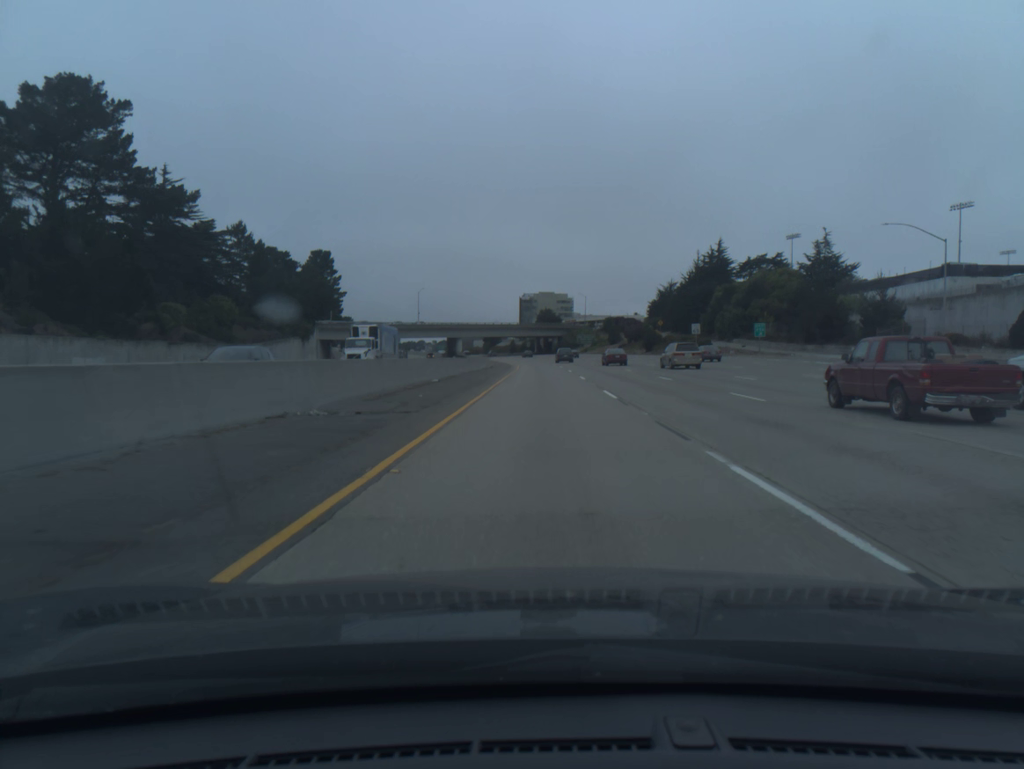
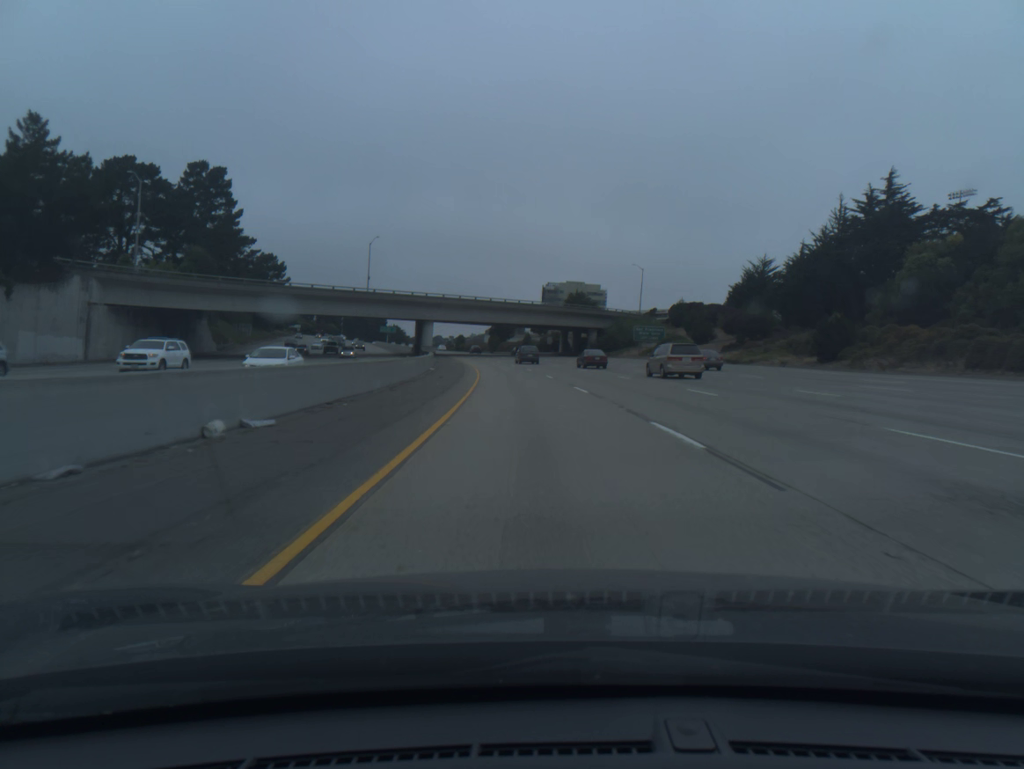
(-0.5, +81.8) m; -2°
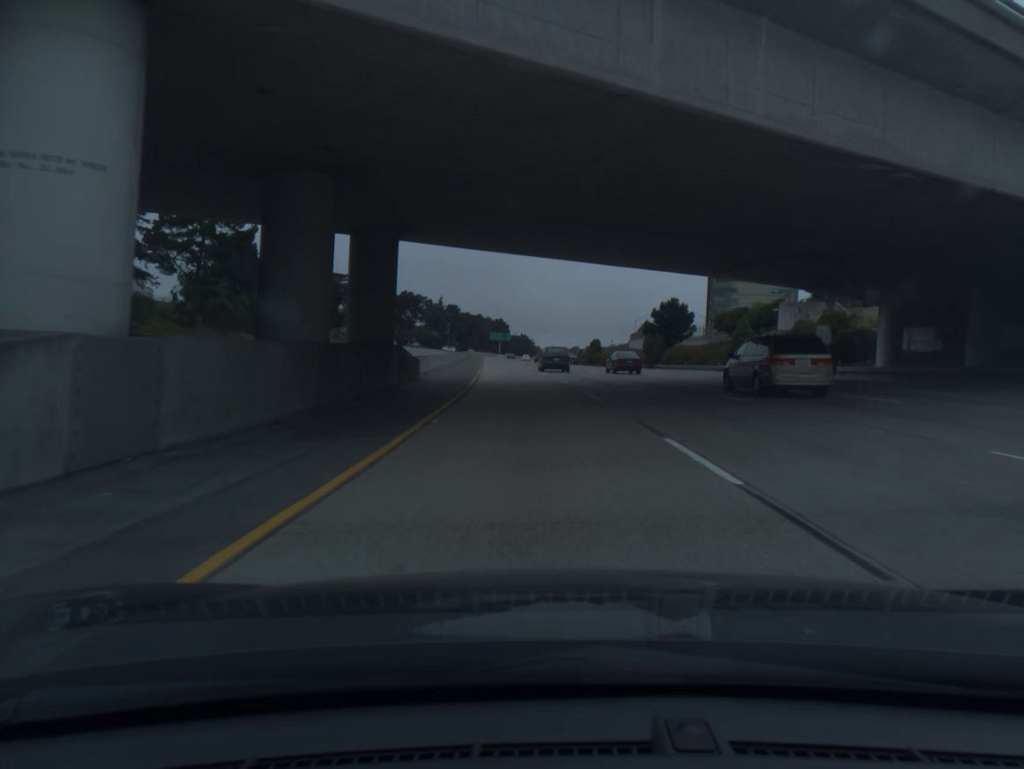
(-8.7, +101.7) m; -10°
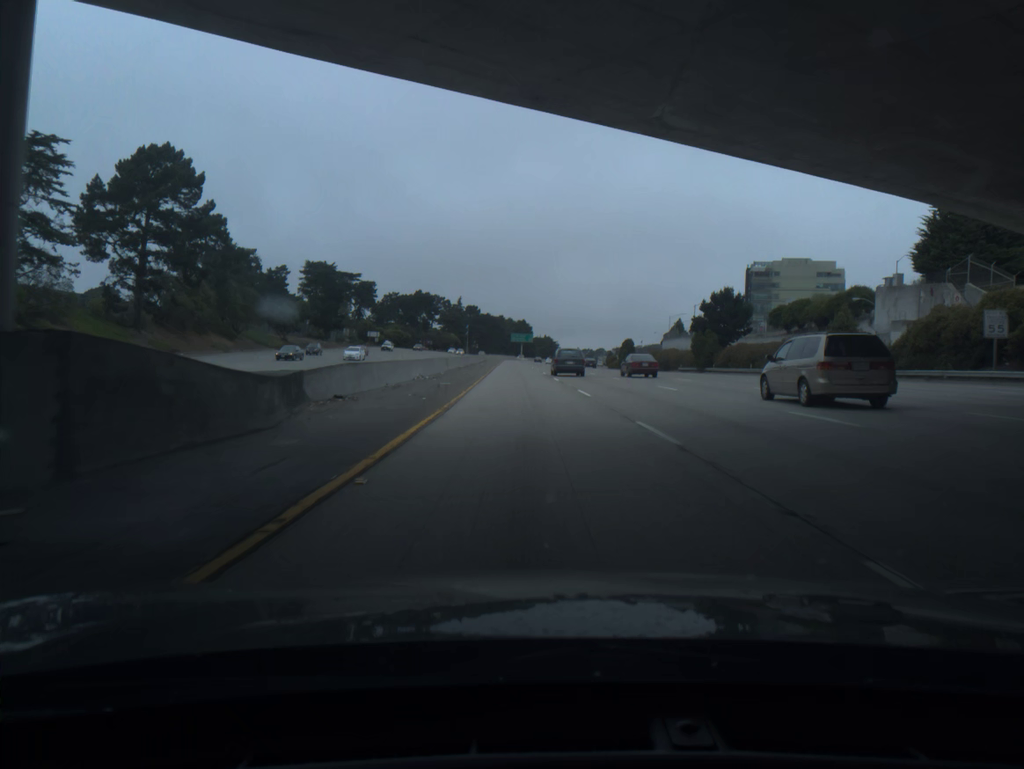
(-0.3, +20.4) m; -2°
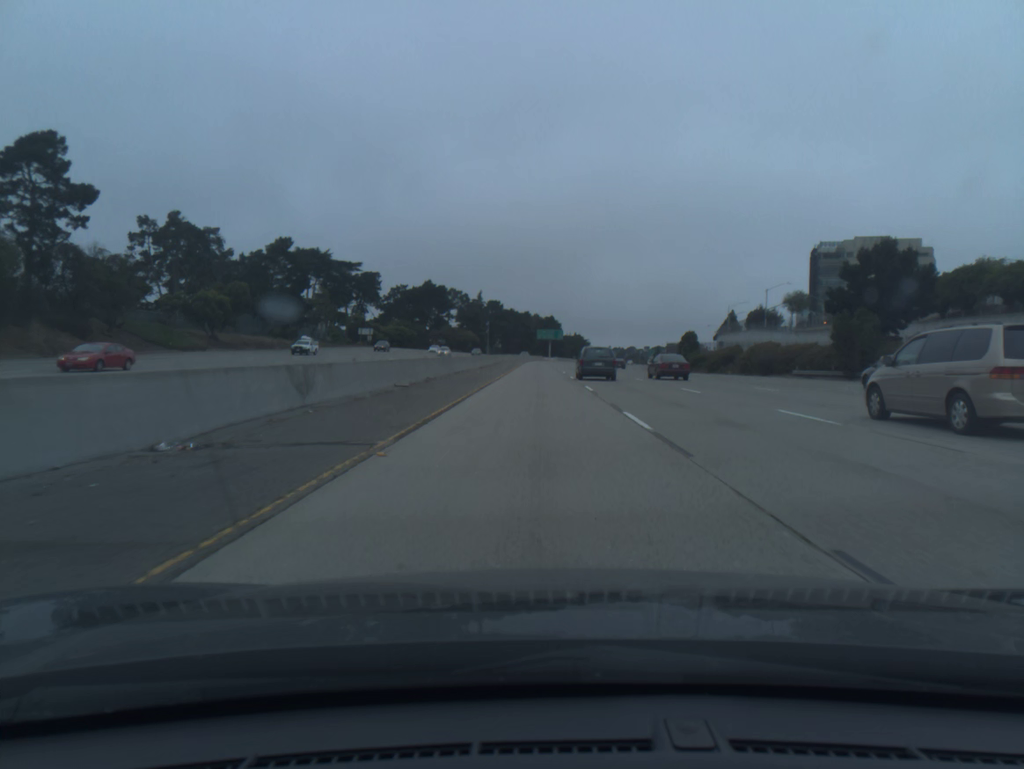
(-0.9, +40.8) m; -2°
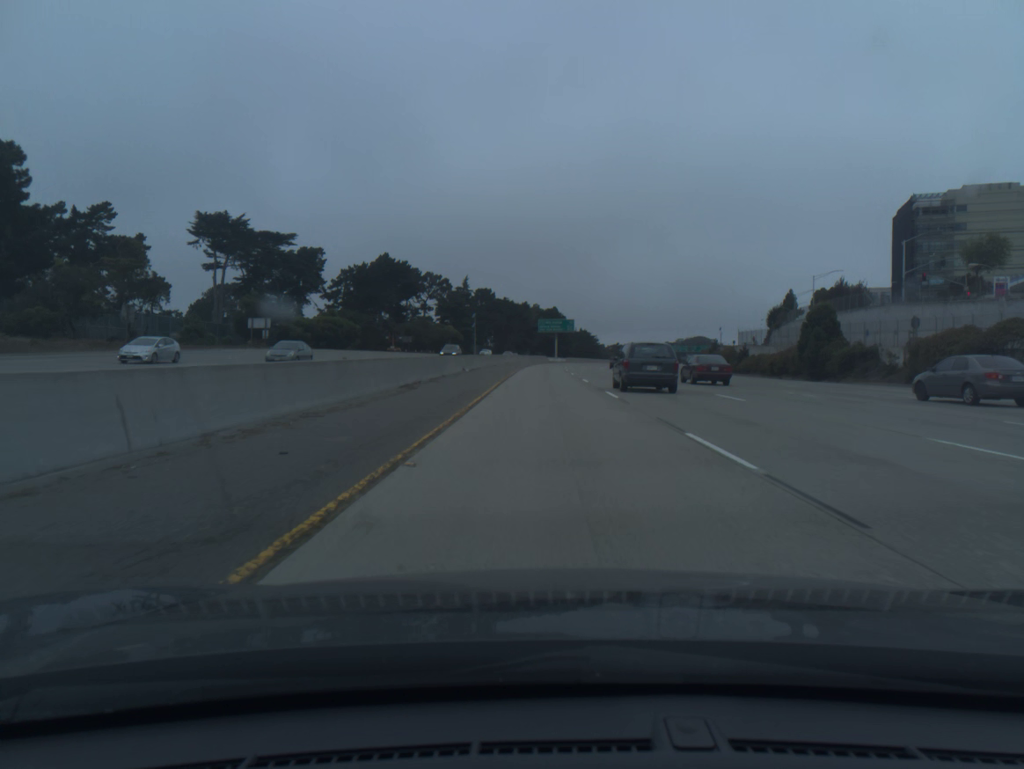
(-0.4, +61.4) m; 0°
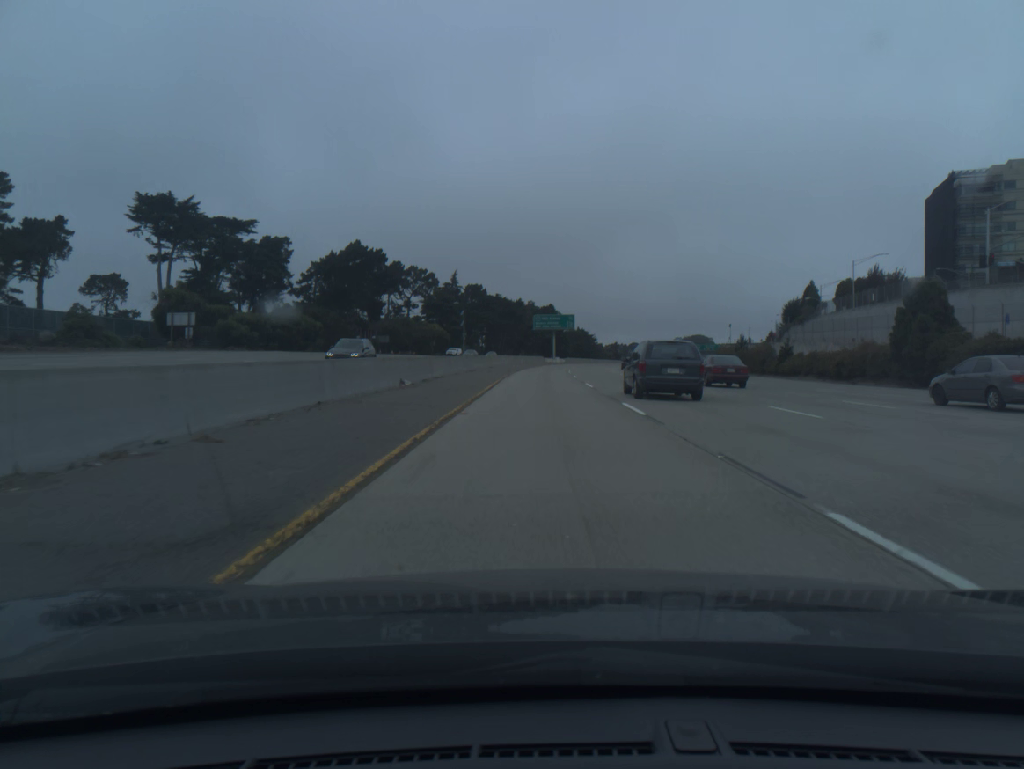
(+0.1, +20.5) m; 0°
